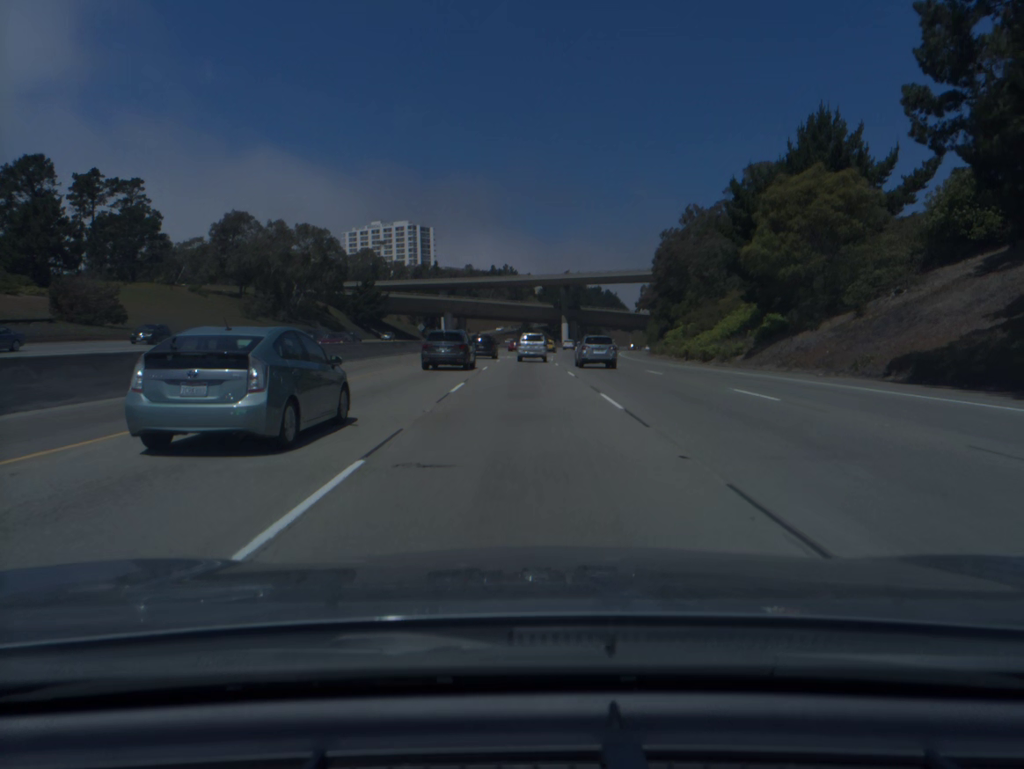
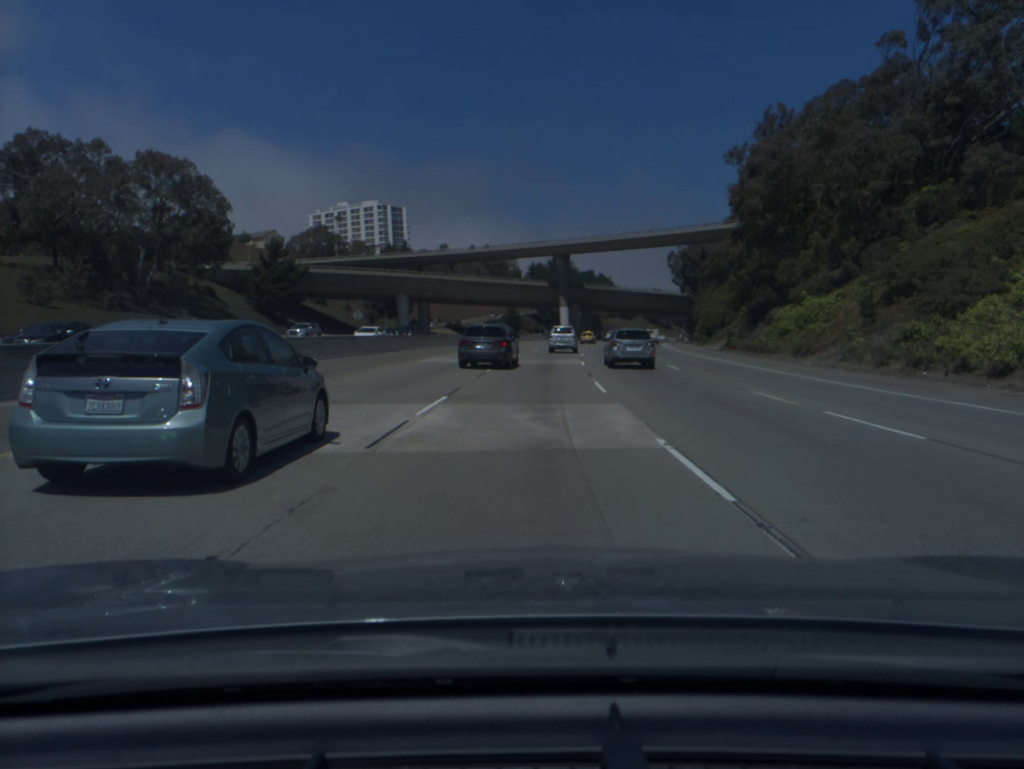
(+0.2, +49.8) m; +1°
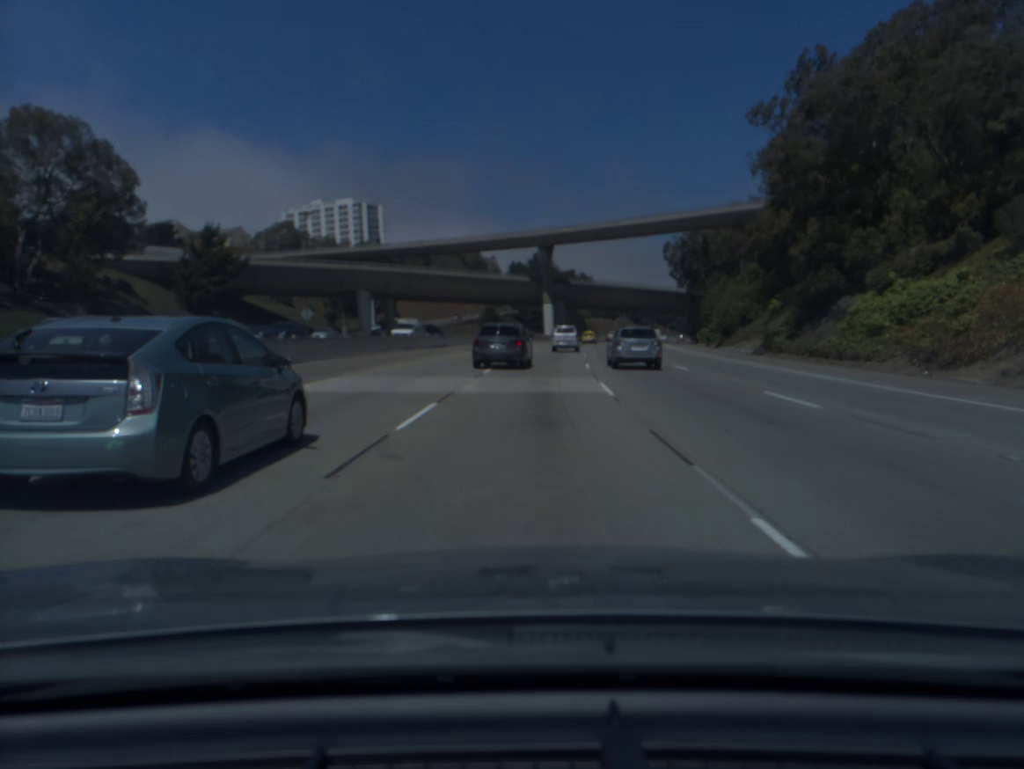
(+0.2, +16.7) m; +1°
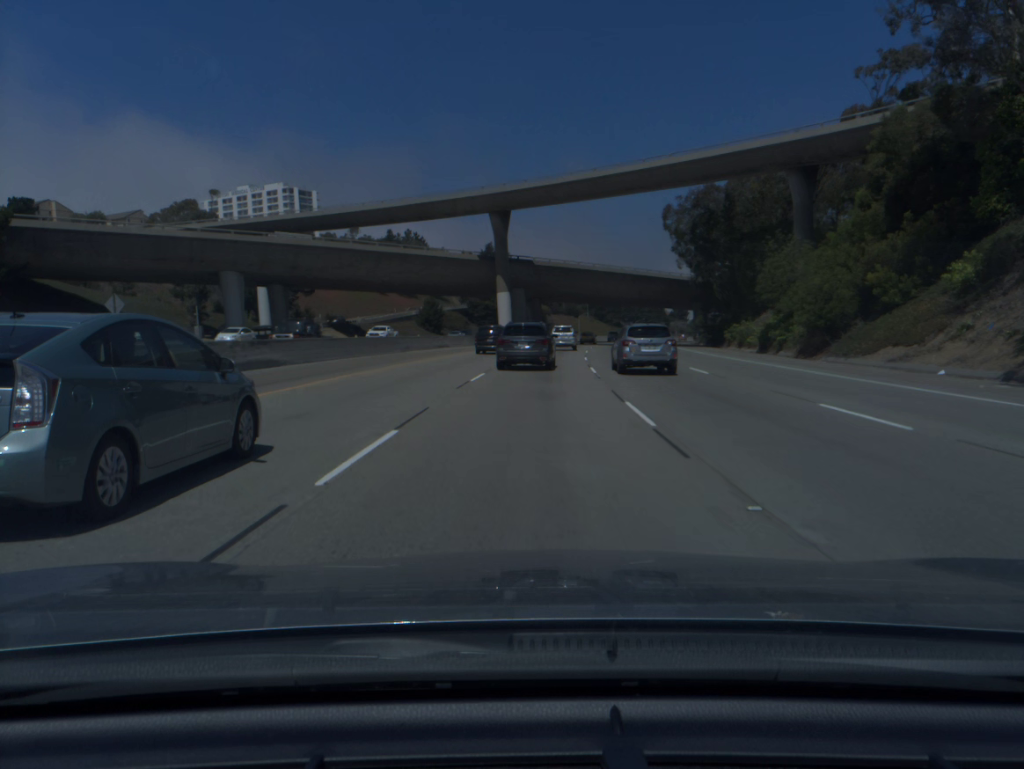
(+0.9, +33.3) m; +3°
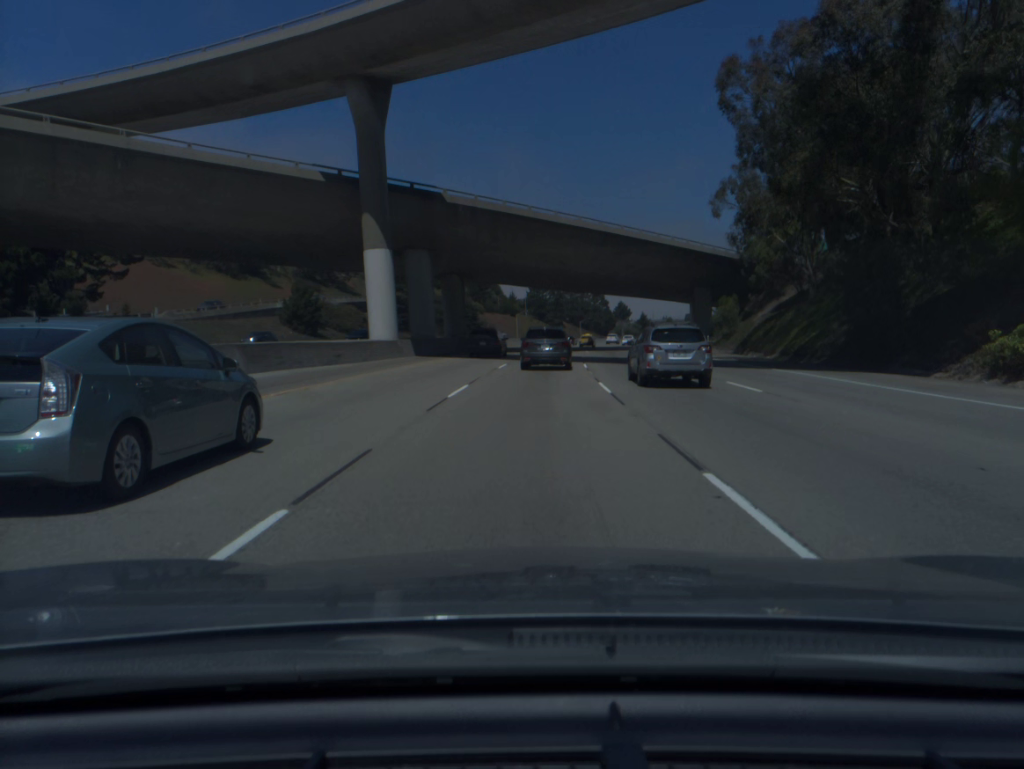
(+2.0, +48.5) m; +5°
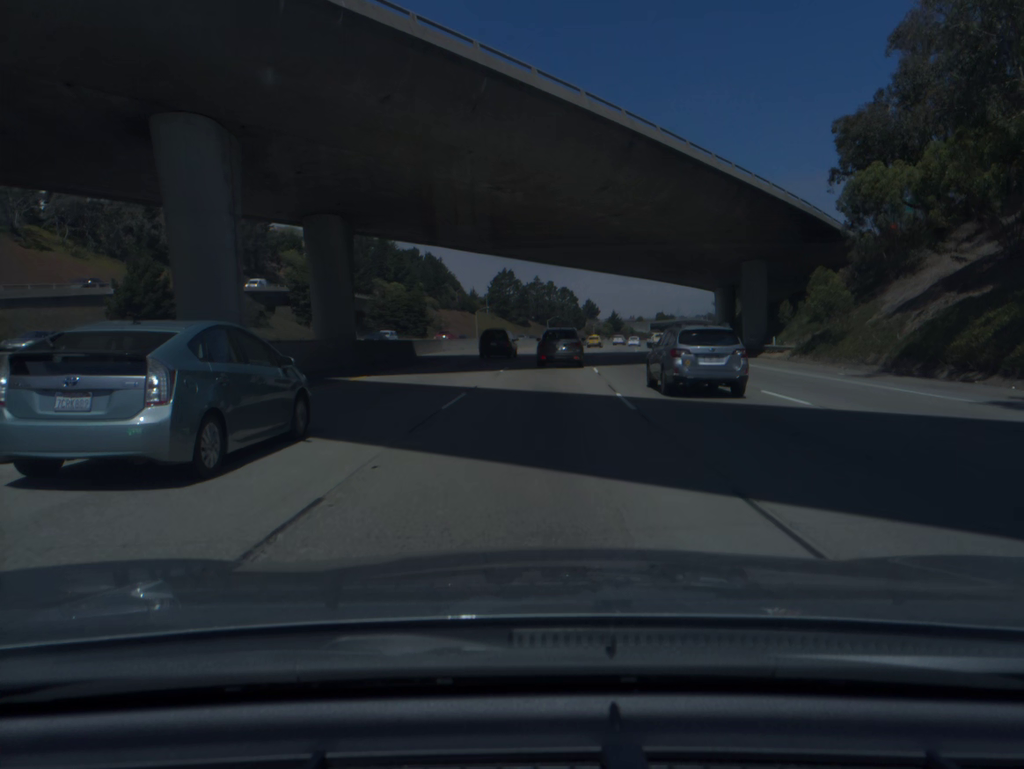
(+0.8, +32.1) m; +3°
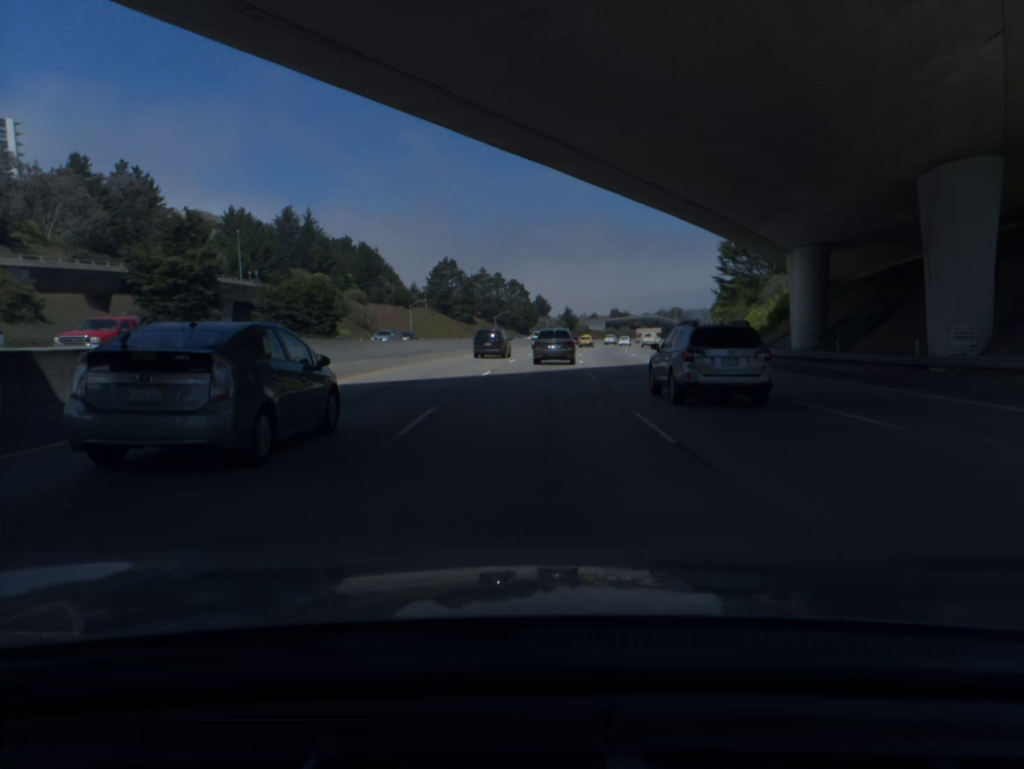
(+1.0, +32.6) m; +4°
